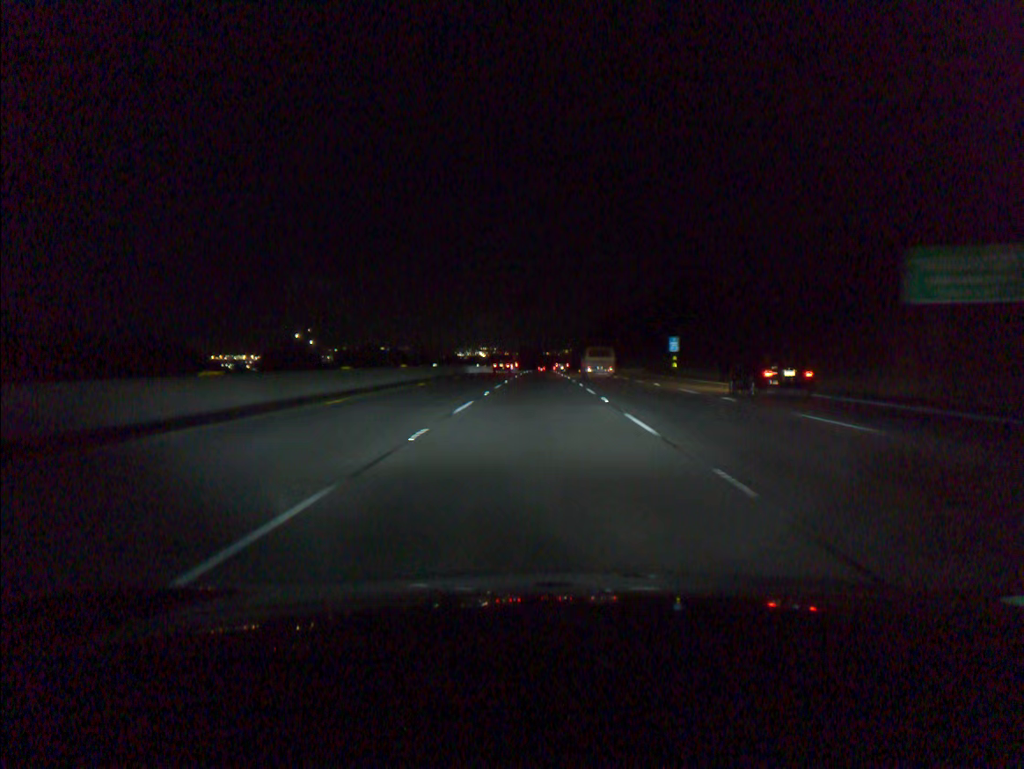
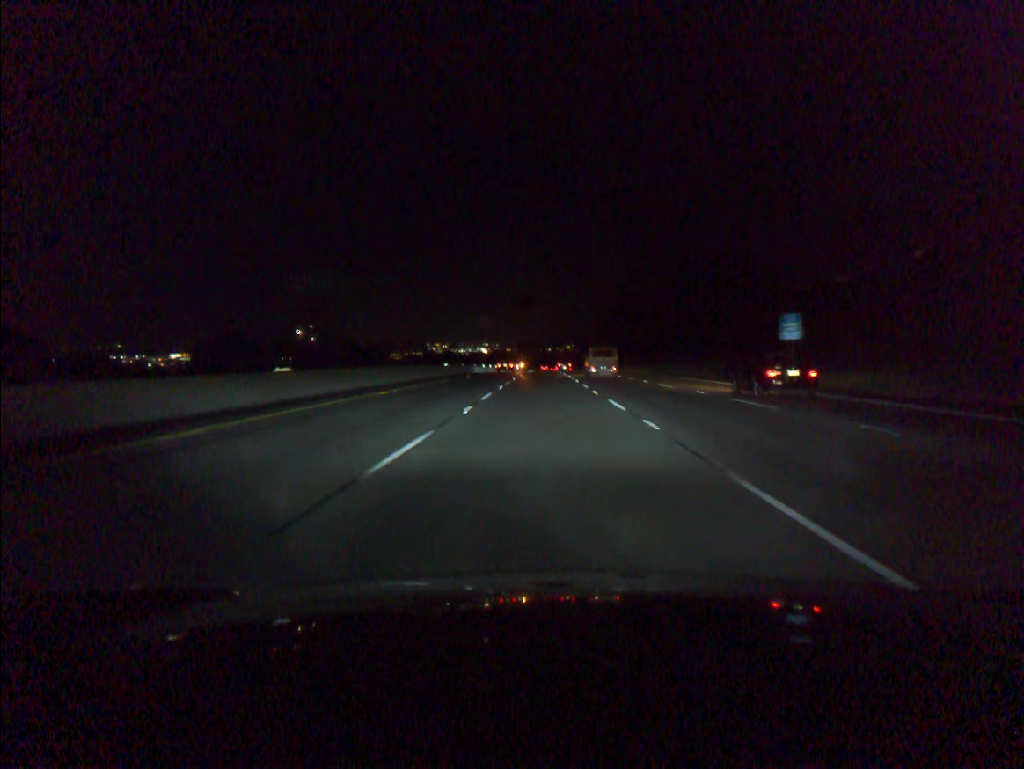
(0.0, +38.3) m; 0°
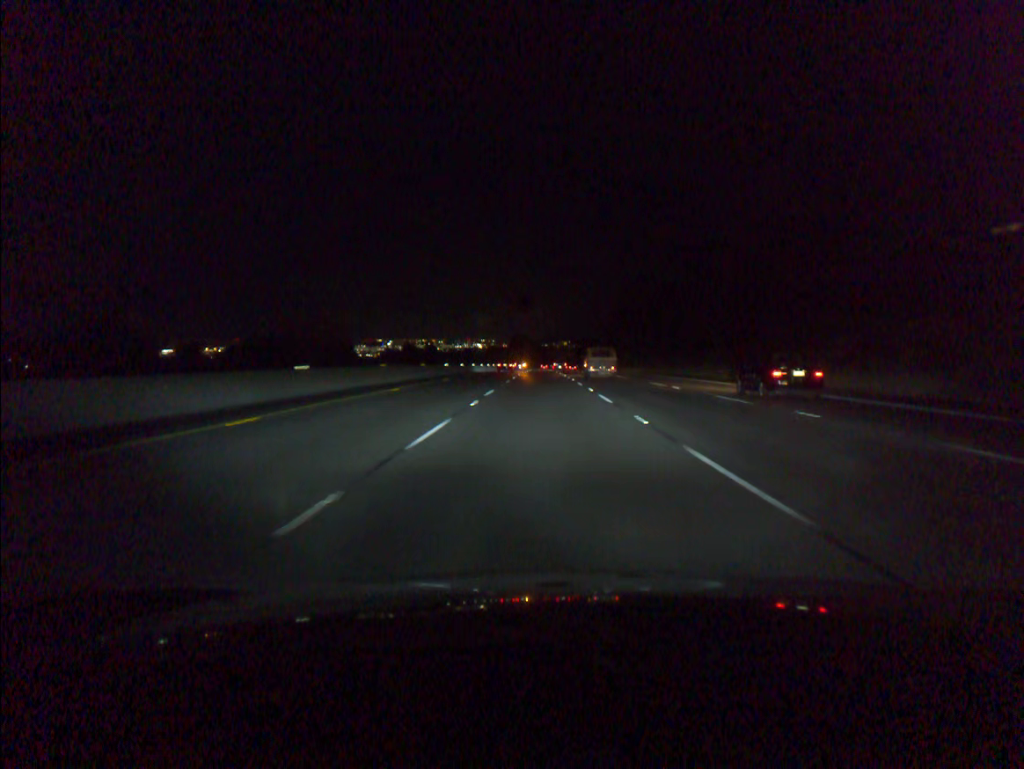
(+0.1, +41.4) m; 0°
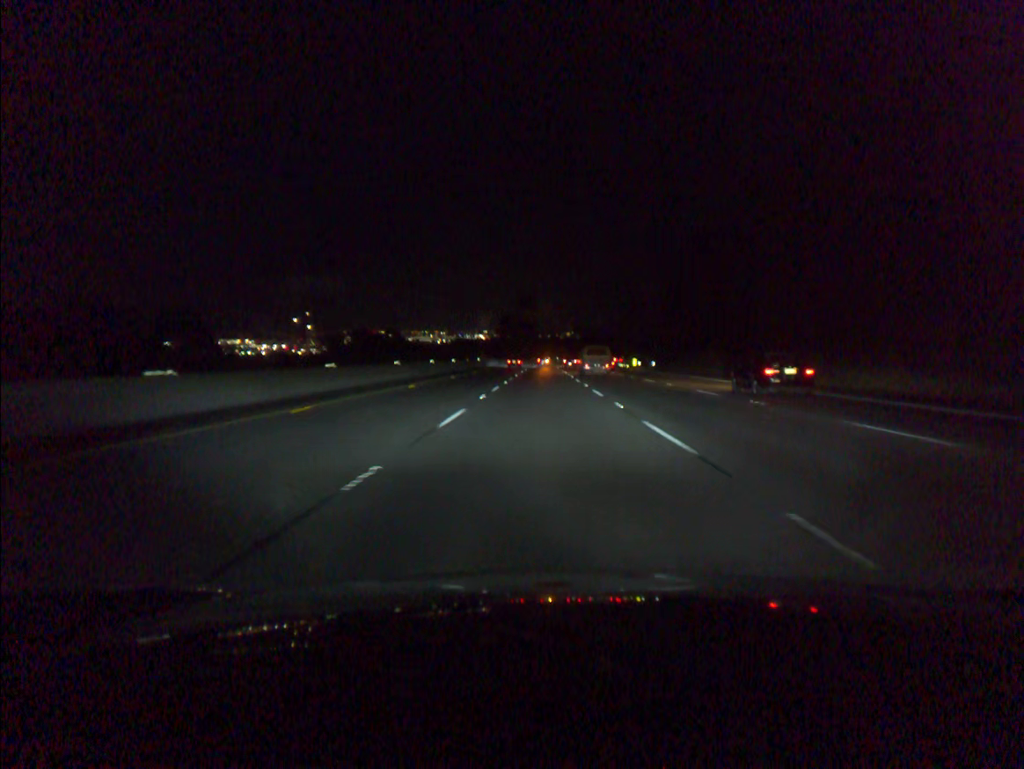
(-0.1, +84.3) m; 0°
